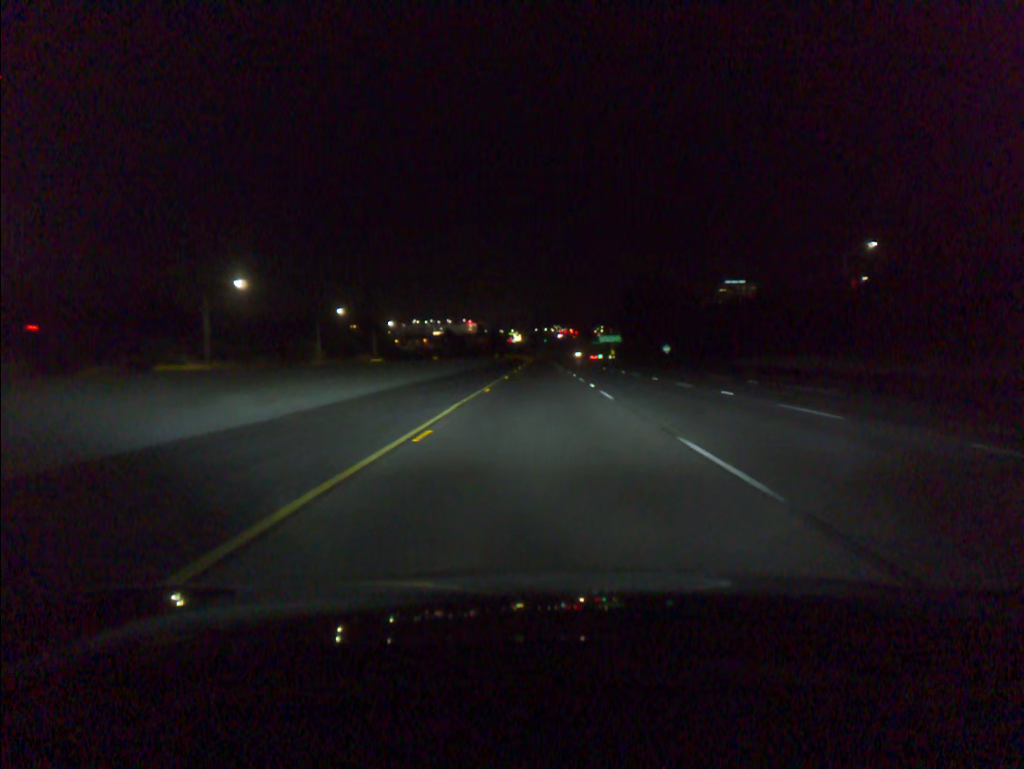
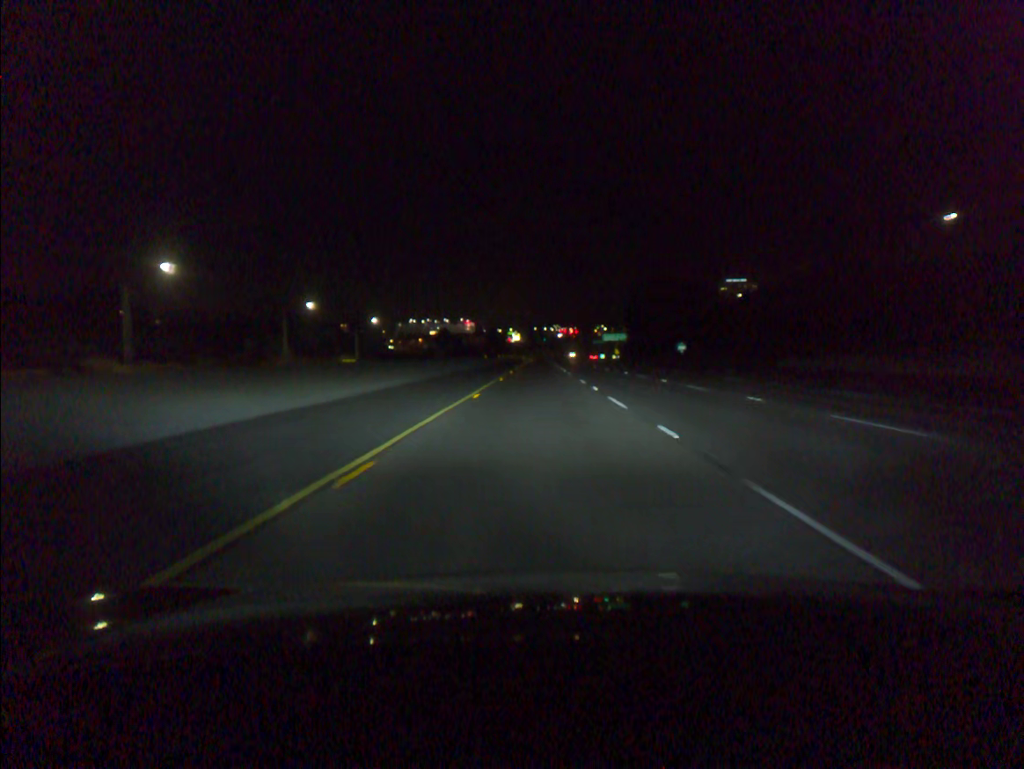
(0.0, +18.3) m; 0°
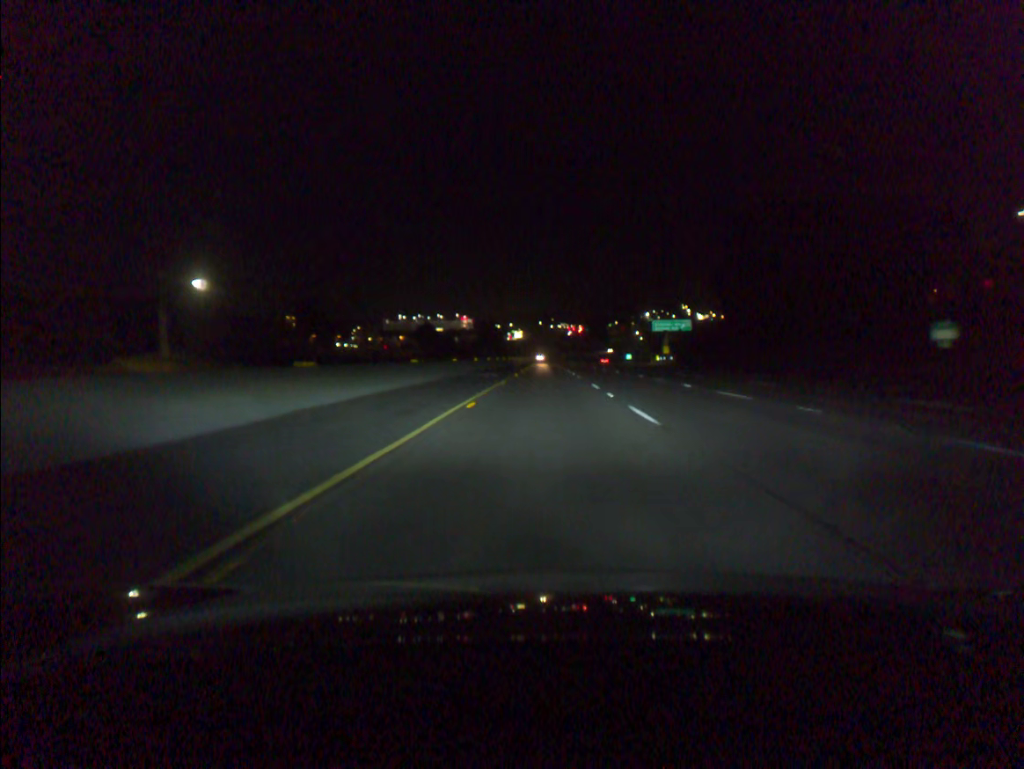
(-0.4, +91.6) m; 0°
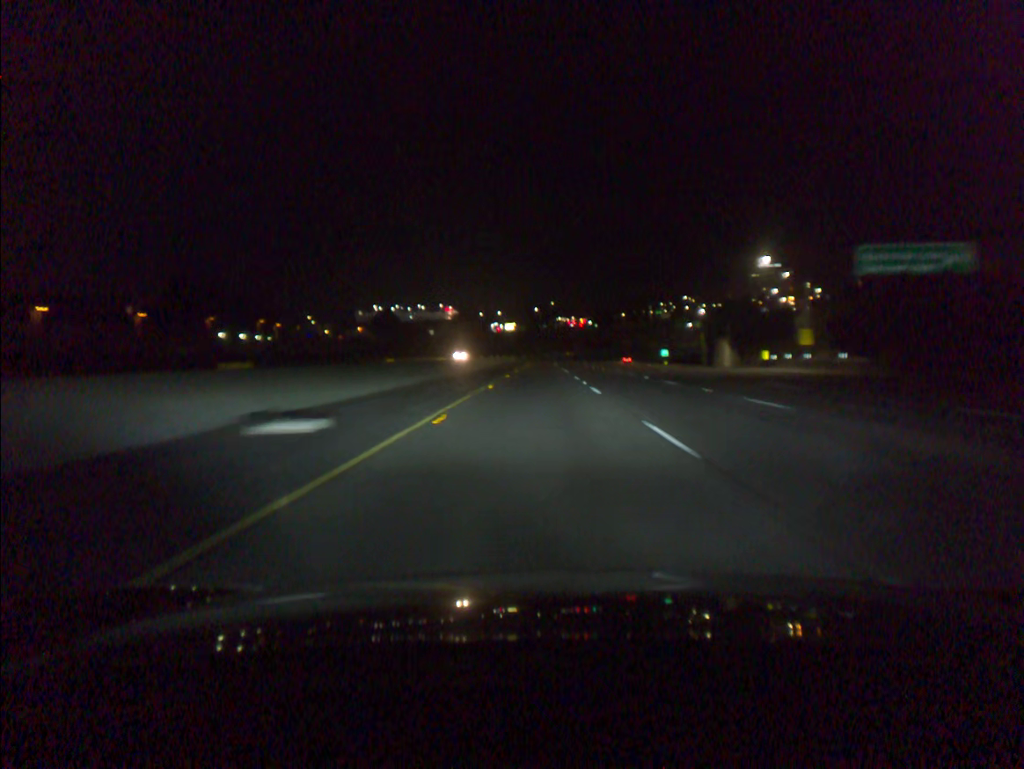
(+0.4, +91.9) m; 0°
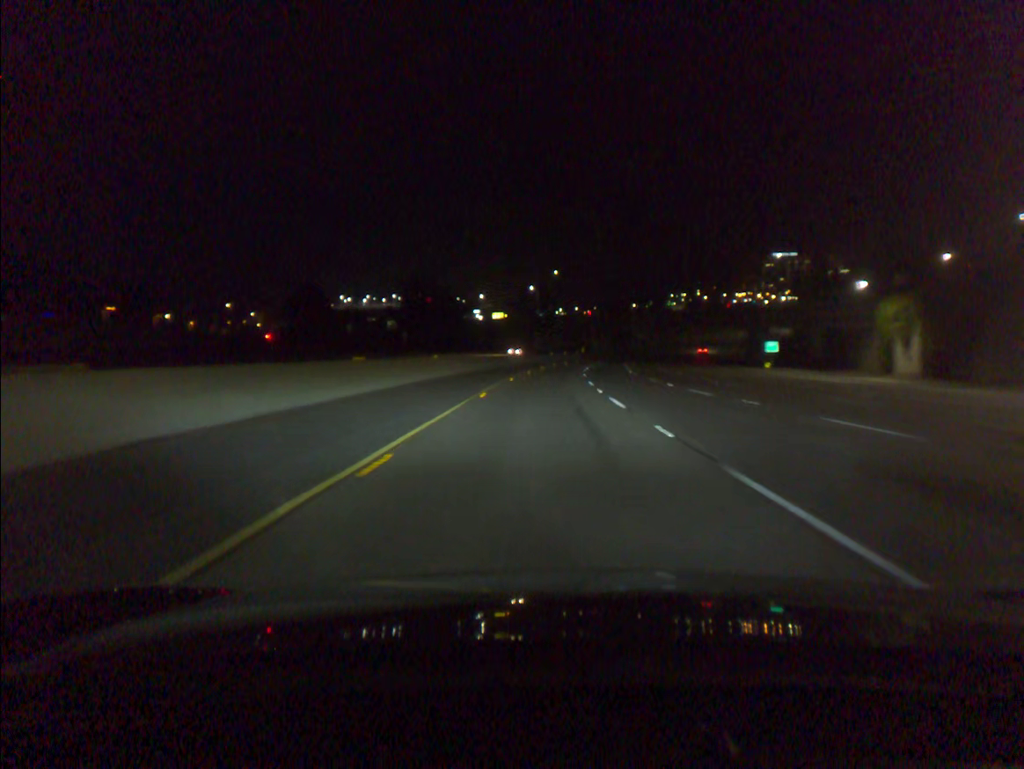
(-0.2, +93.3) m; 0°
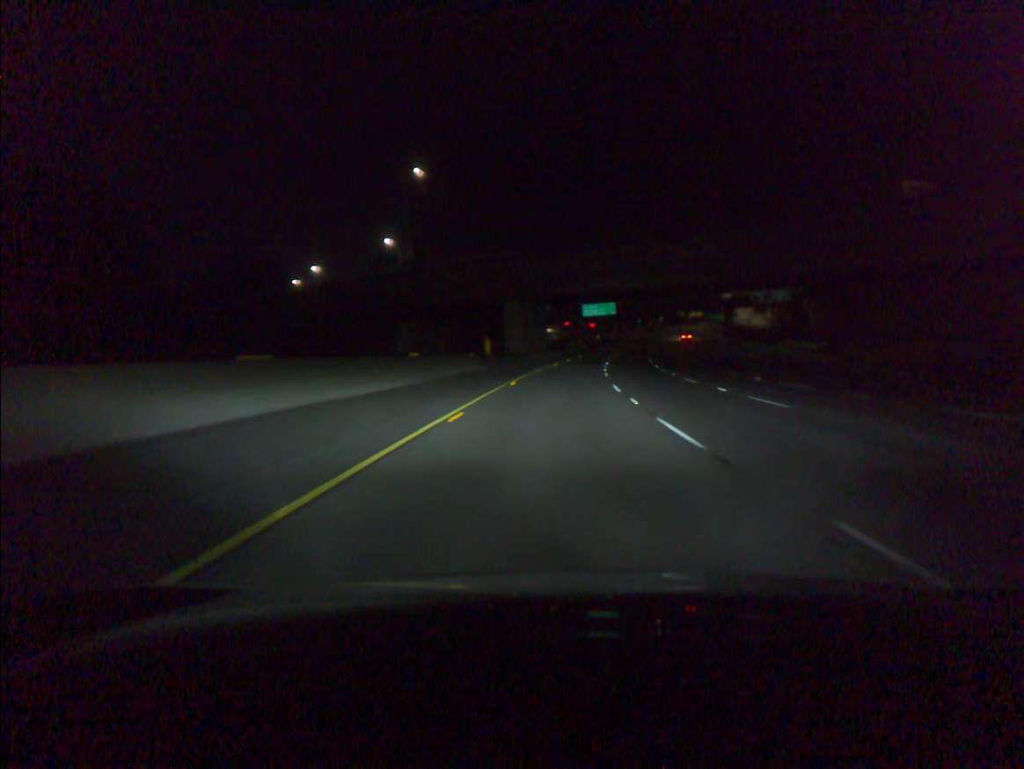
(+4.5, +96.3) m; +7°
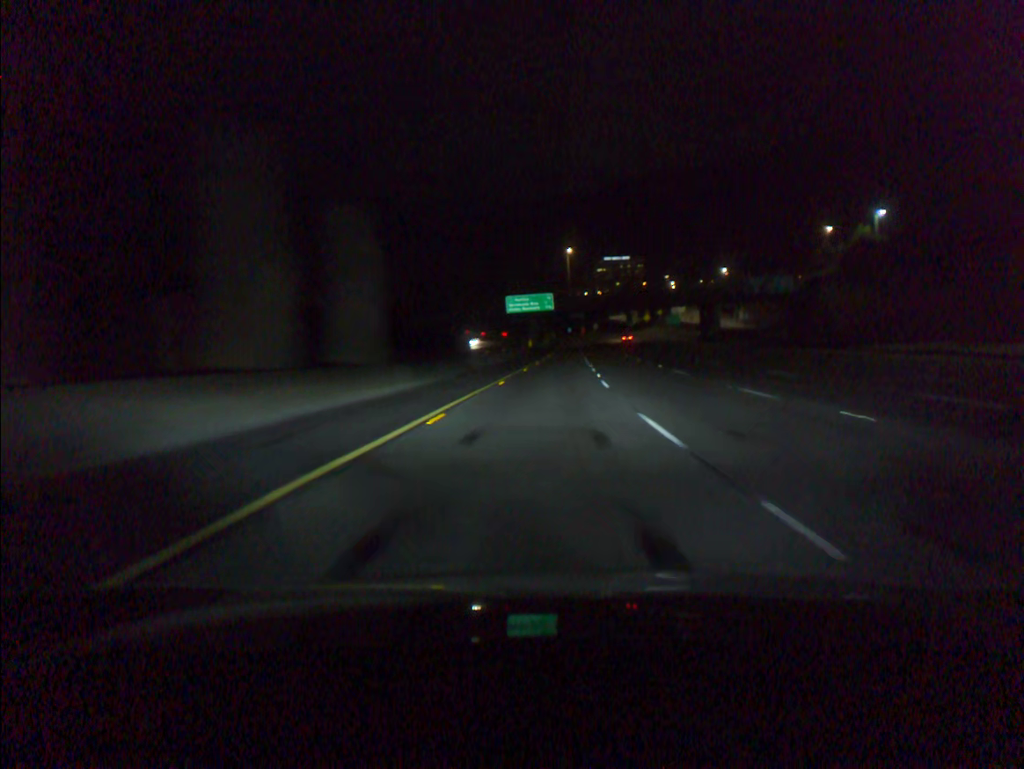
(+3.1, +58.7) m; +6°
